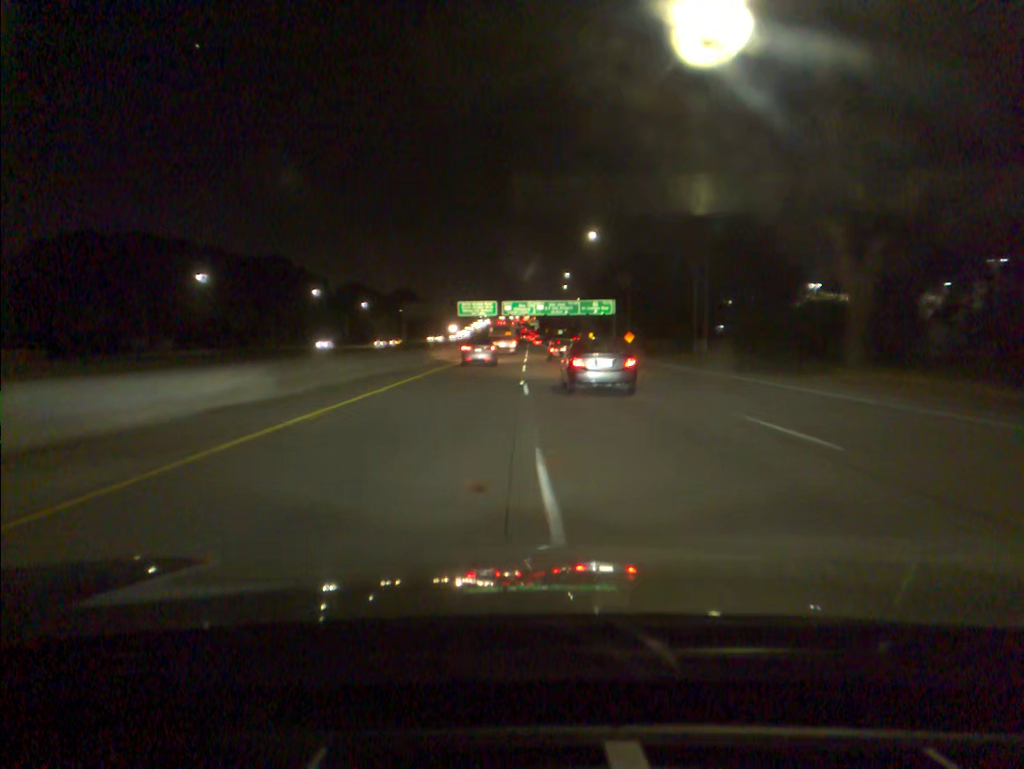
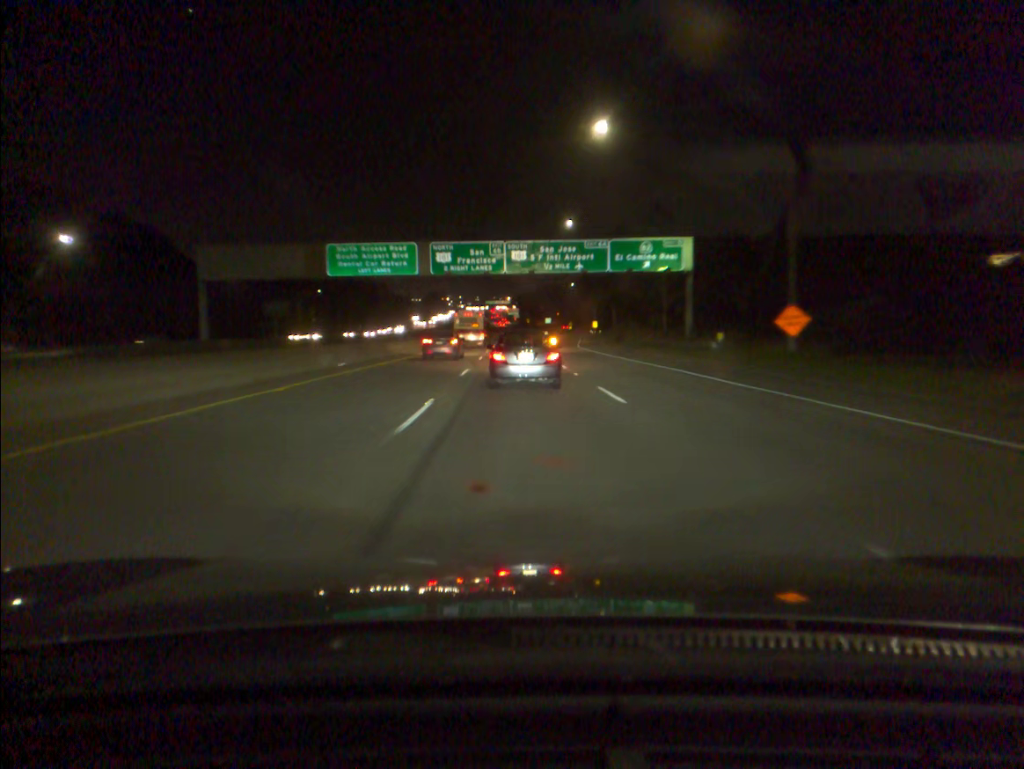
(+2.0, +85.4) m; +2°
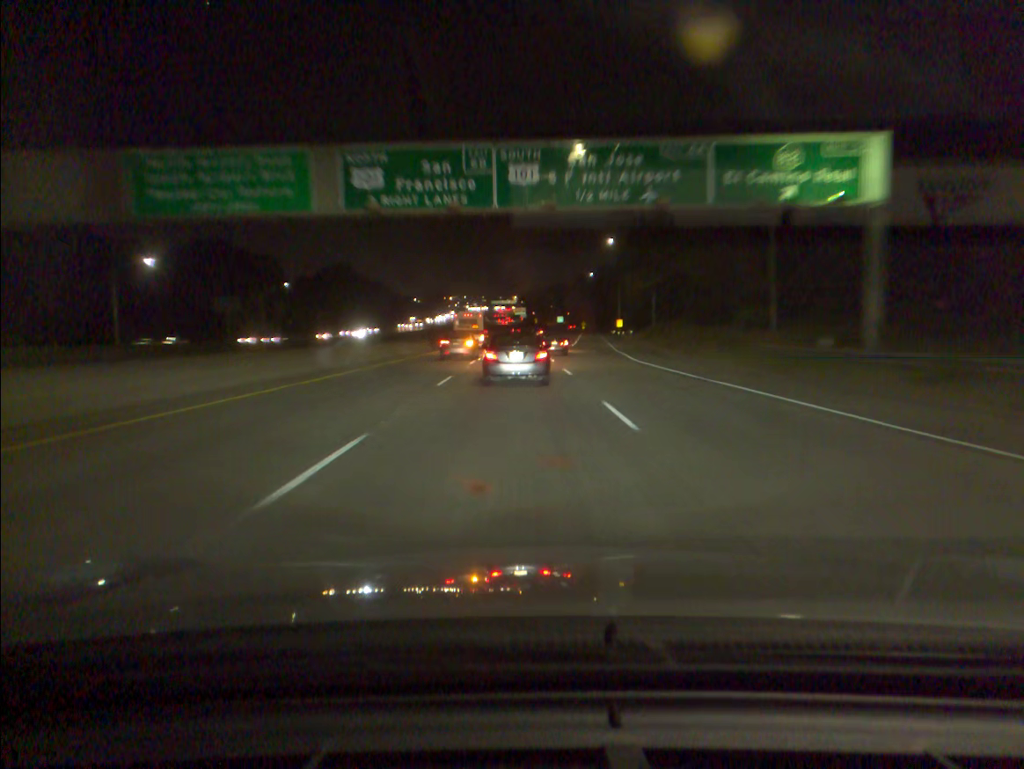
(-0.2, +33.8) m; -1°
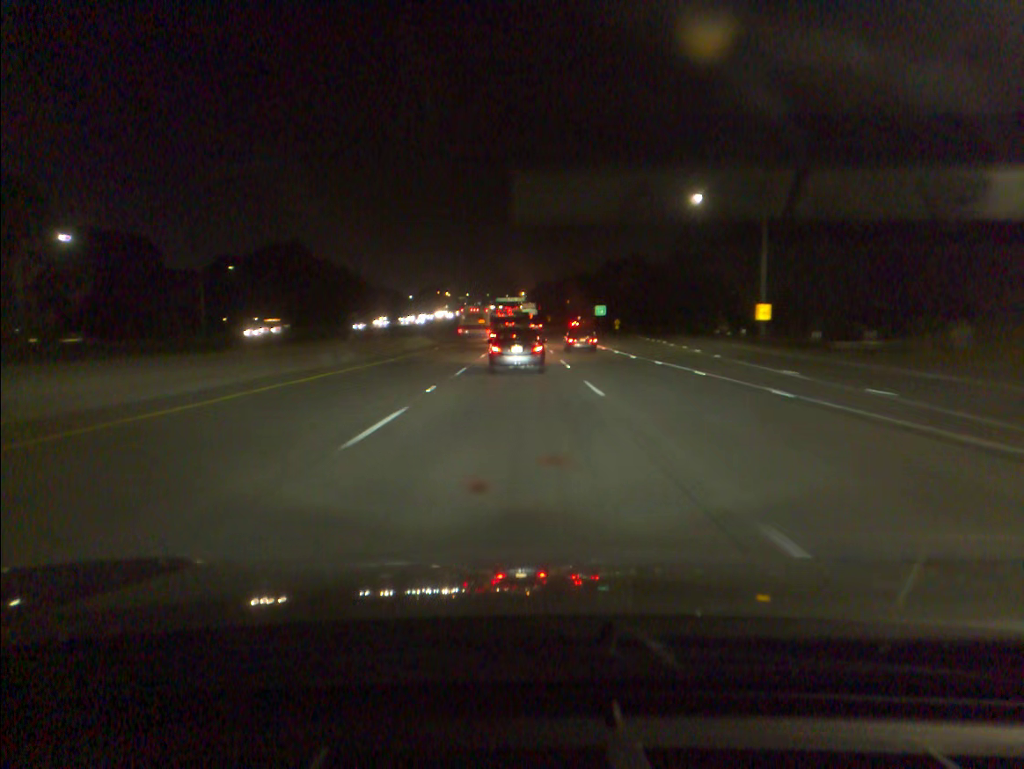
(-0.7, +84.3) m; -1°
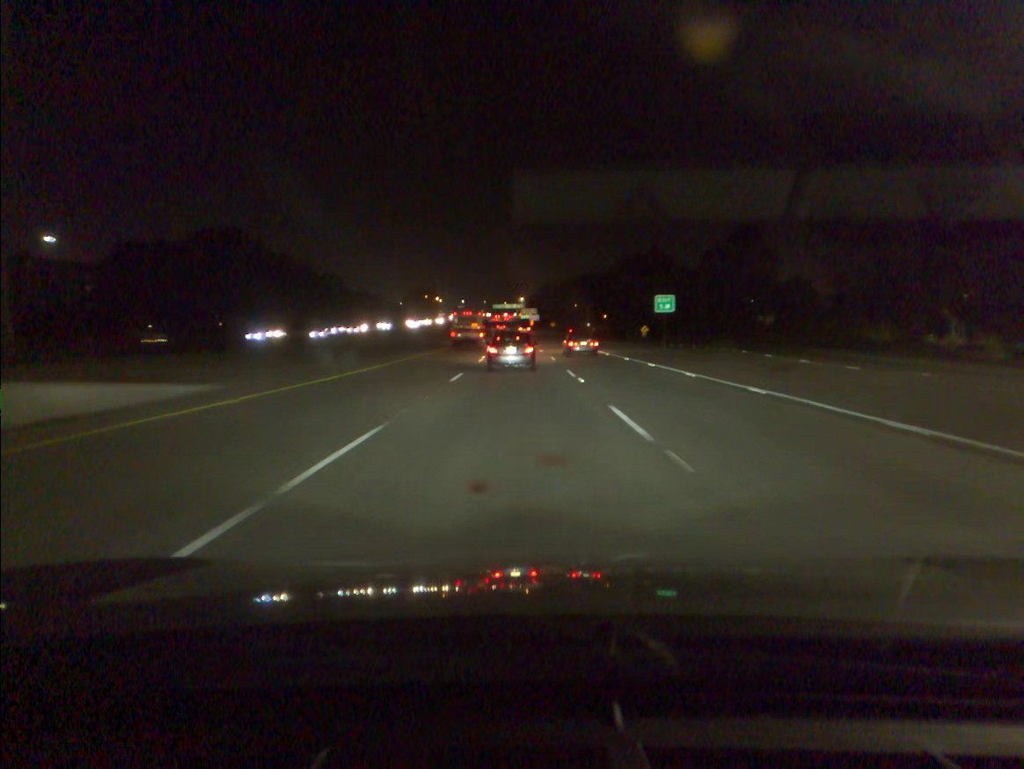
(0.0, +50.6) m; 0°
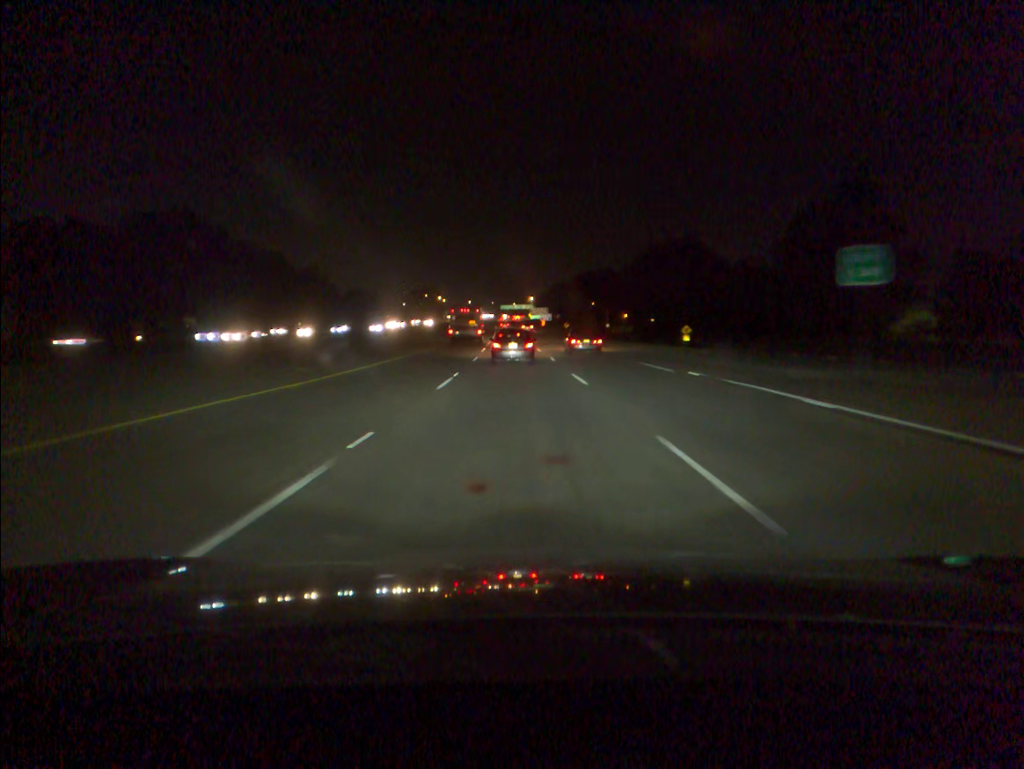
(-0.1, +34.0) m; -1°
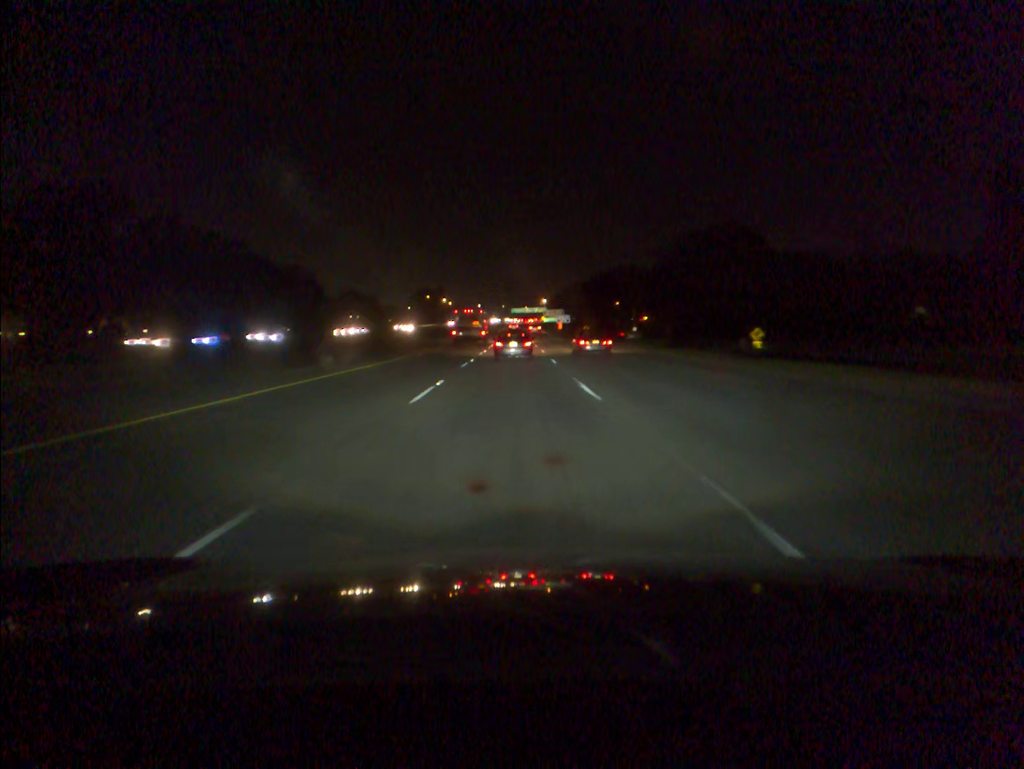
(-0.2, +34.0) m; -1°
